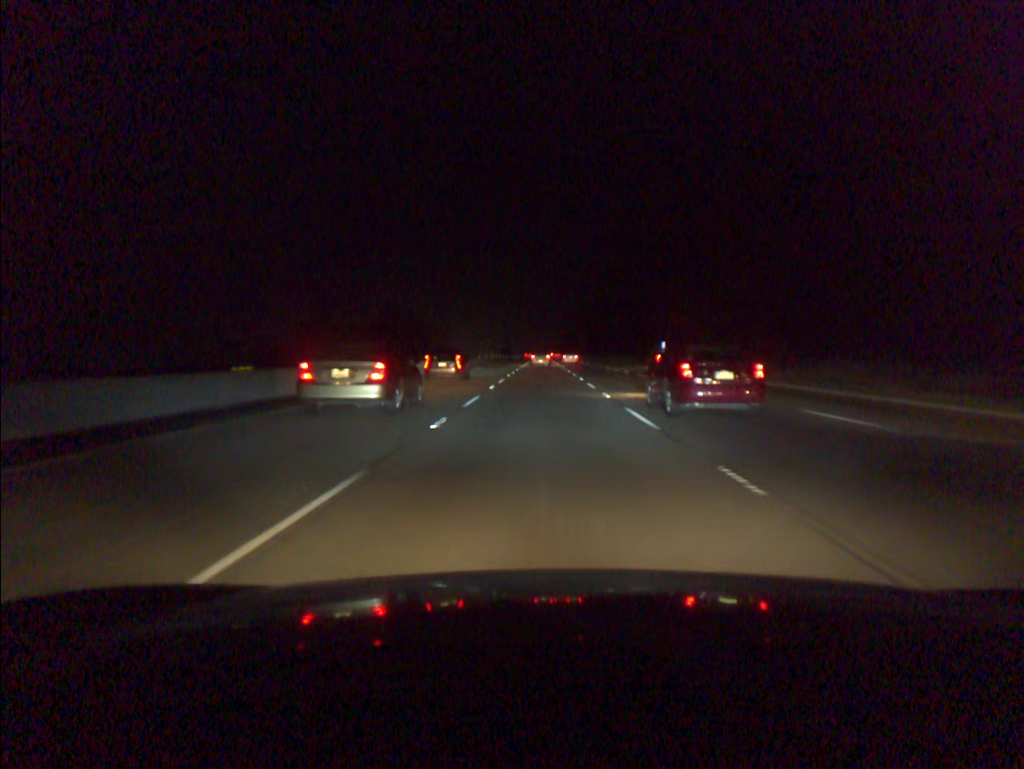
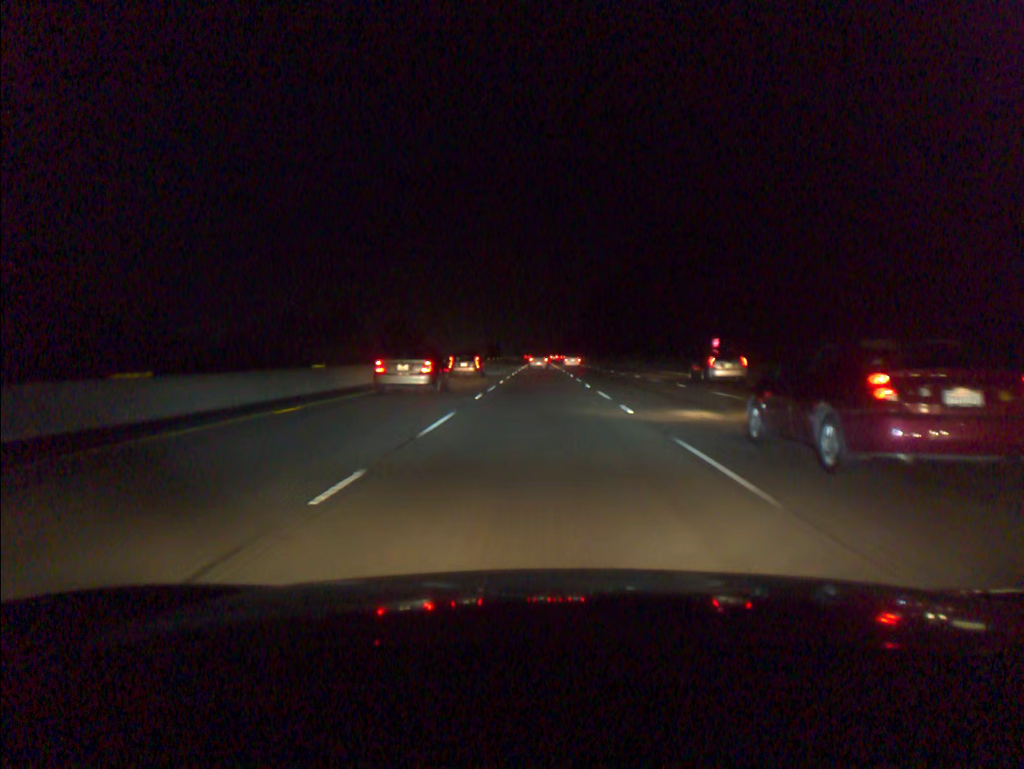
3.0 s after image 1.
(+0.1, +93.9) m; 0°
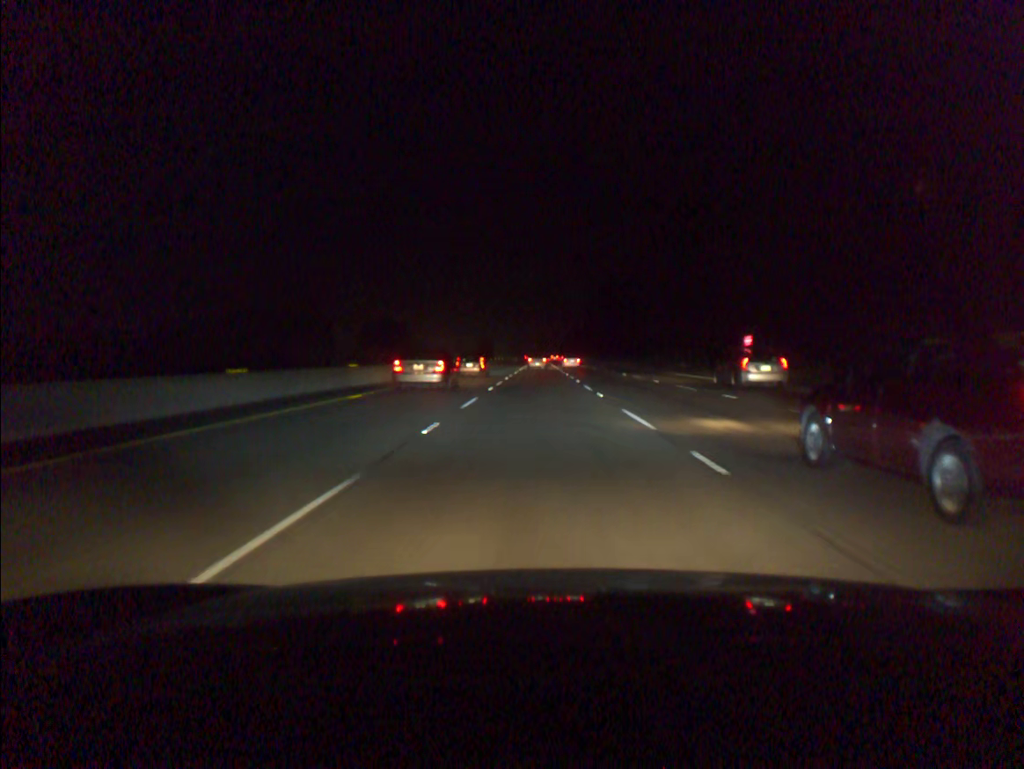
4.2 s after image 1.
(0.0, +37.7) m; 0°
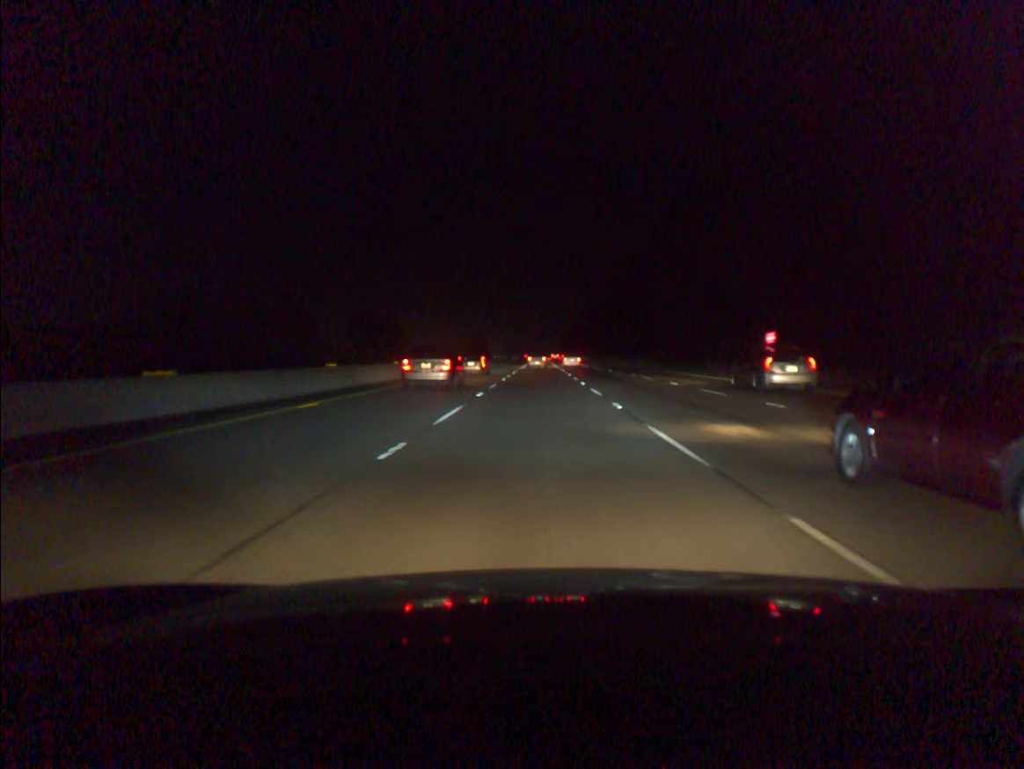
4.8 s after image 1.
(0.0, +18.9) m; 0°
